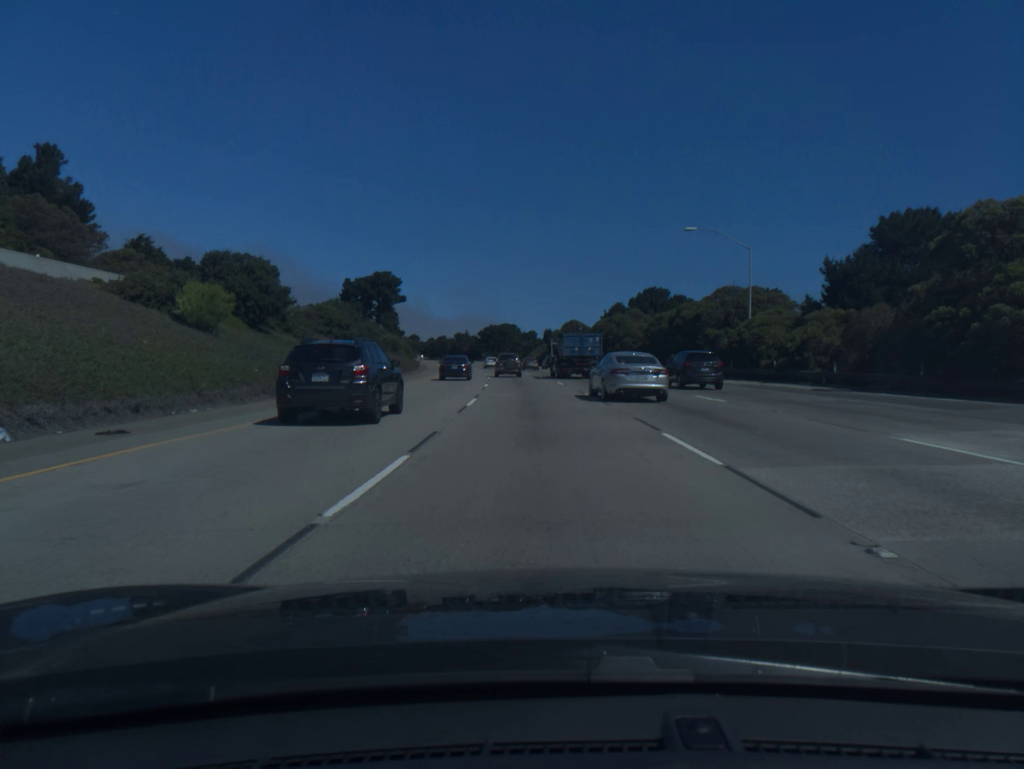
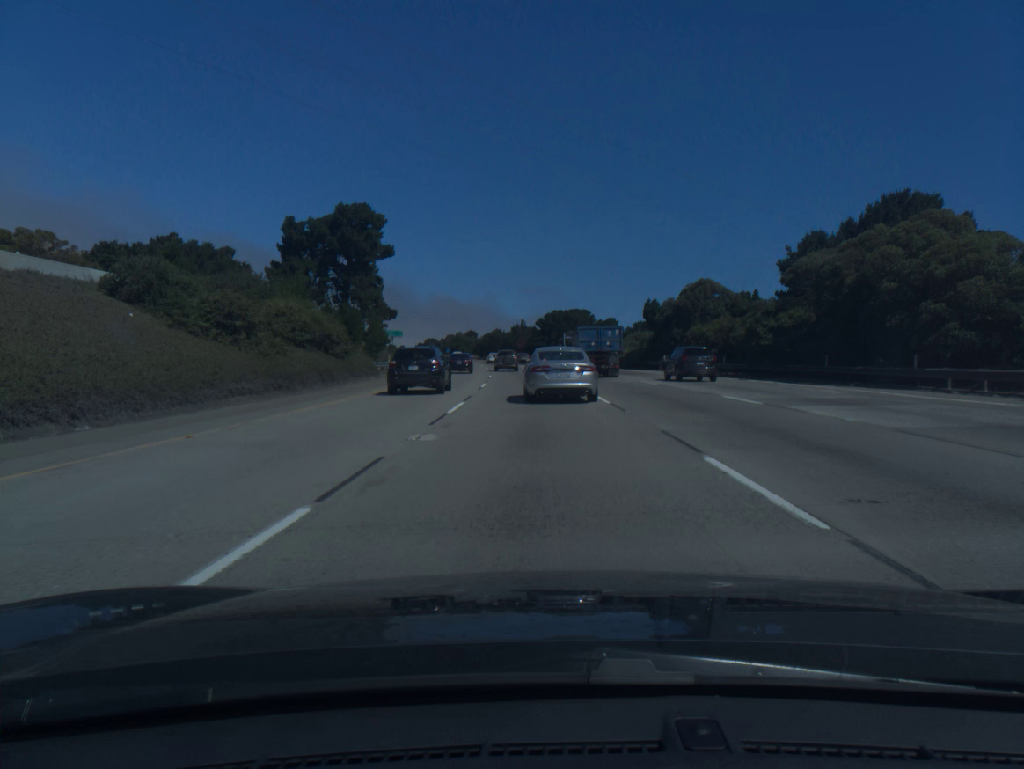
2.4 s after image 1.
(-2.5, +62.0) m; -5°
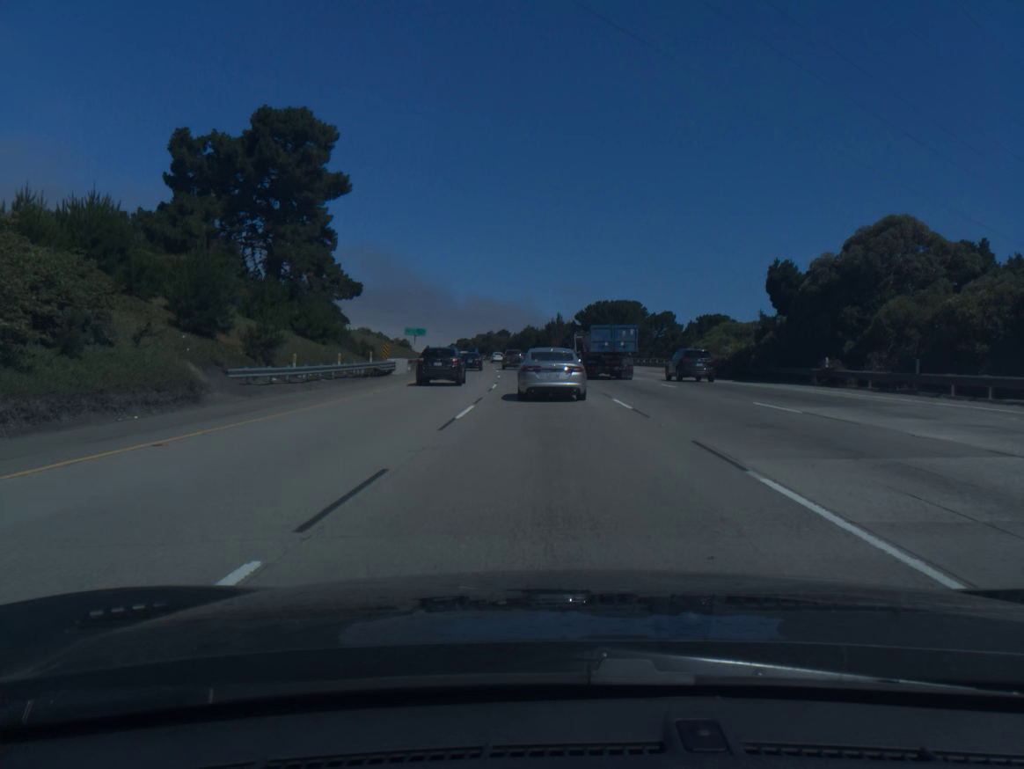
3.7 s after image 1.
(-0.8, +30.8) m; -3°
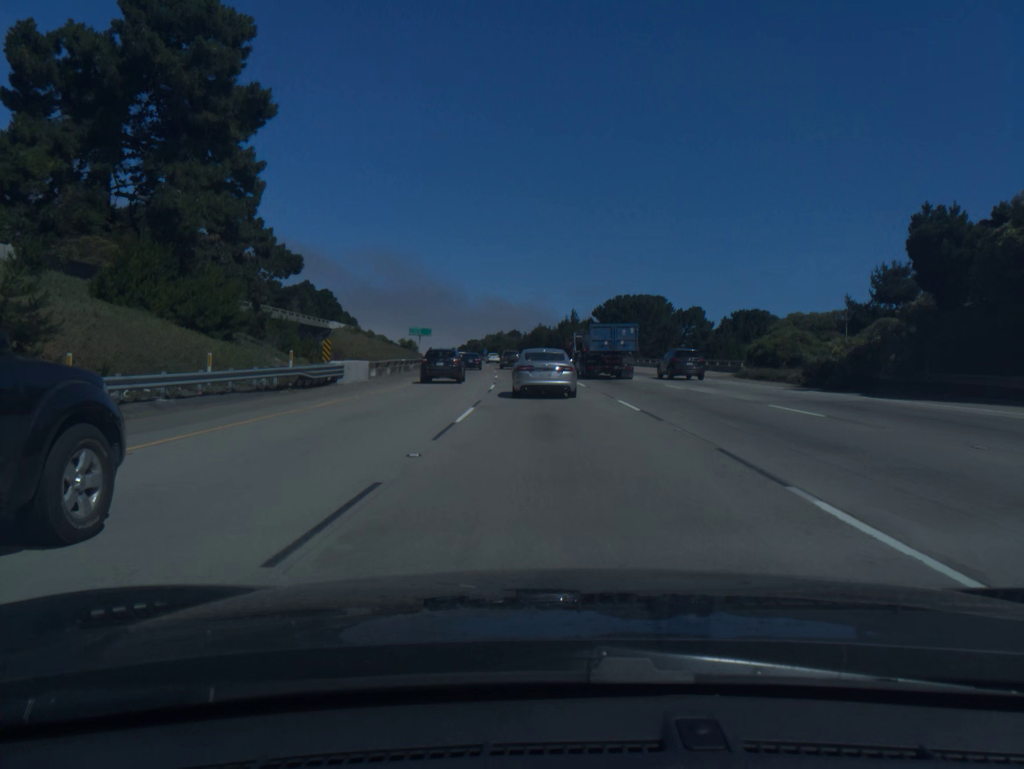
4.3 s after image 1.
(-0.1, +15.7) m; -1°
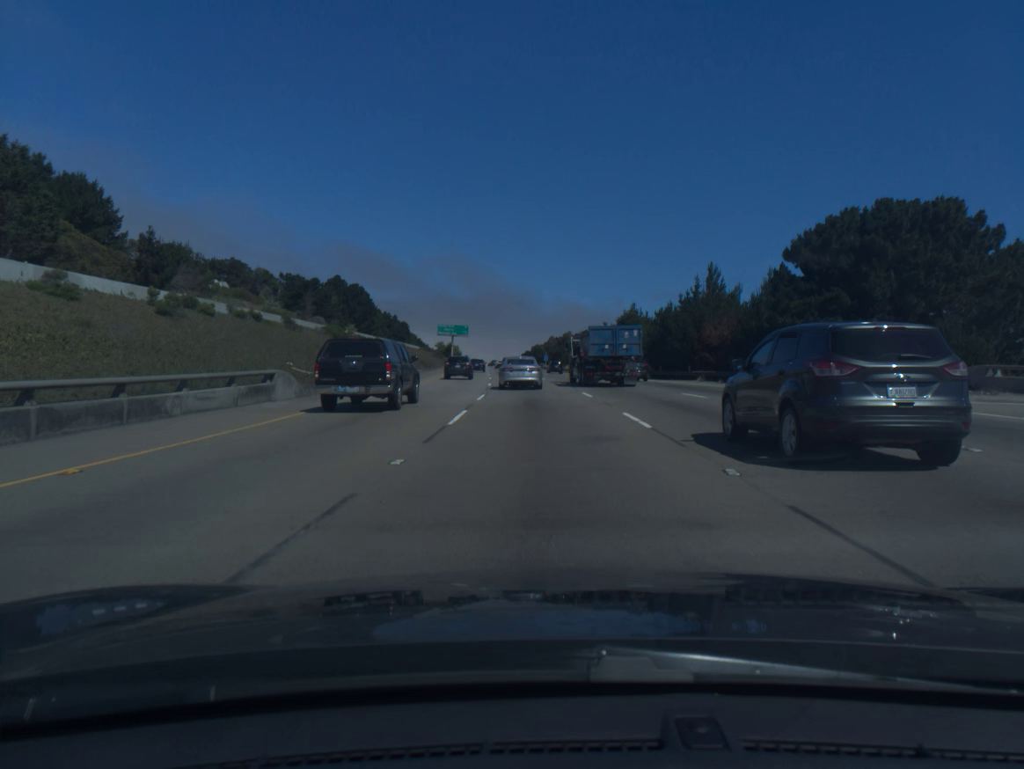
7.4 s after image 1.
(-2.9, +72.2) m; -5°
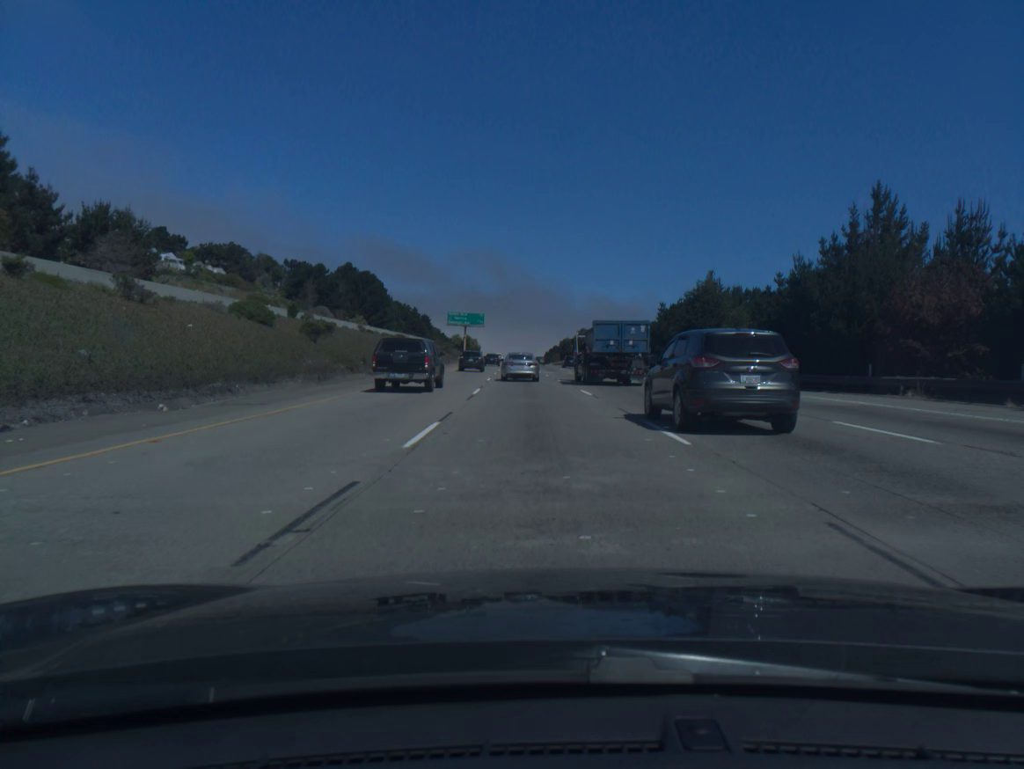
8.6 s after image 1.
(-0.5, +28.7) m; -2°
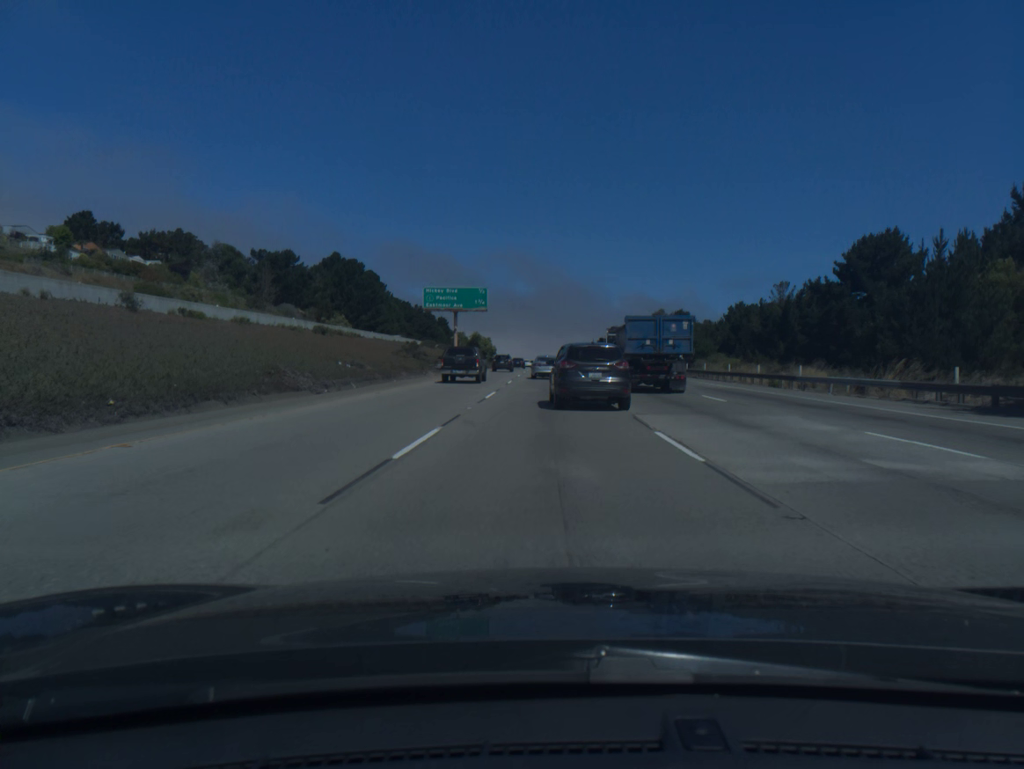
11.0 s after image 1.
(-1.8, +59.0) m; -2°
